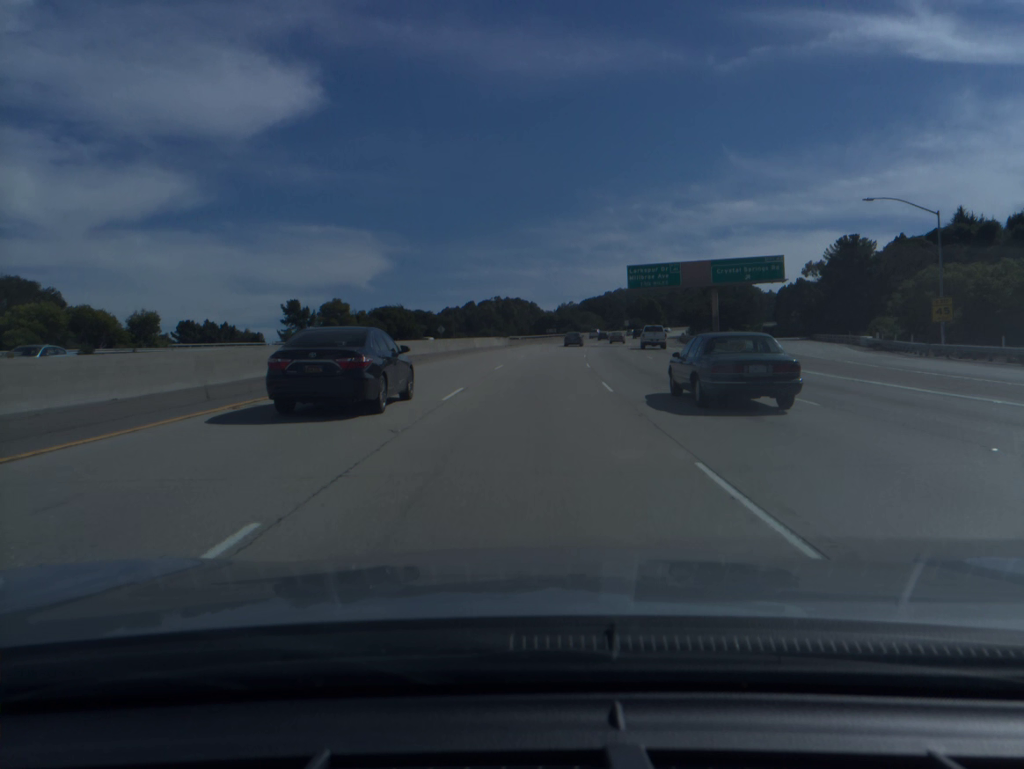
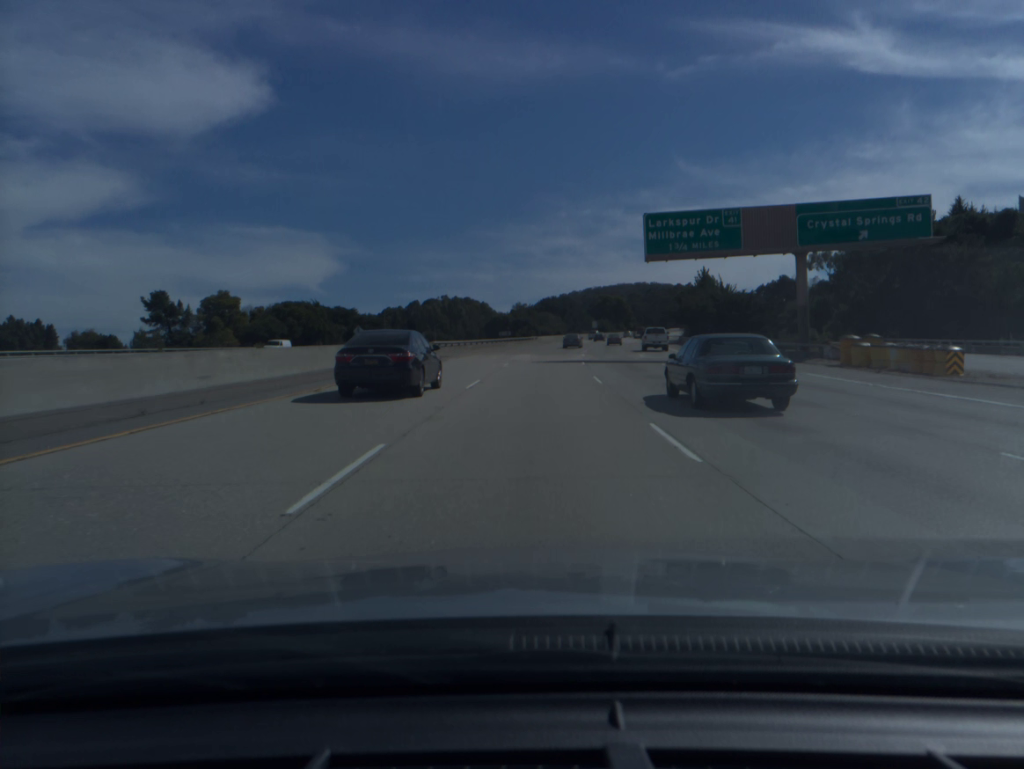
(+1.0, +38.5) m; +3°
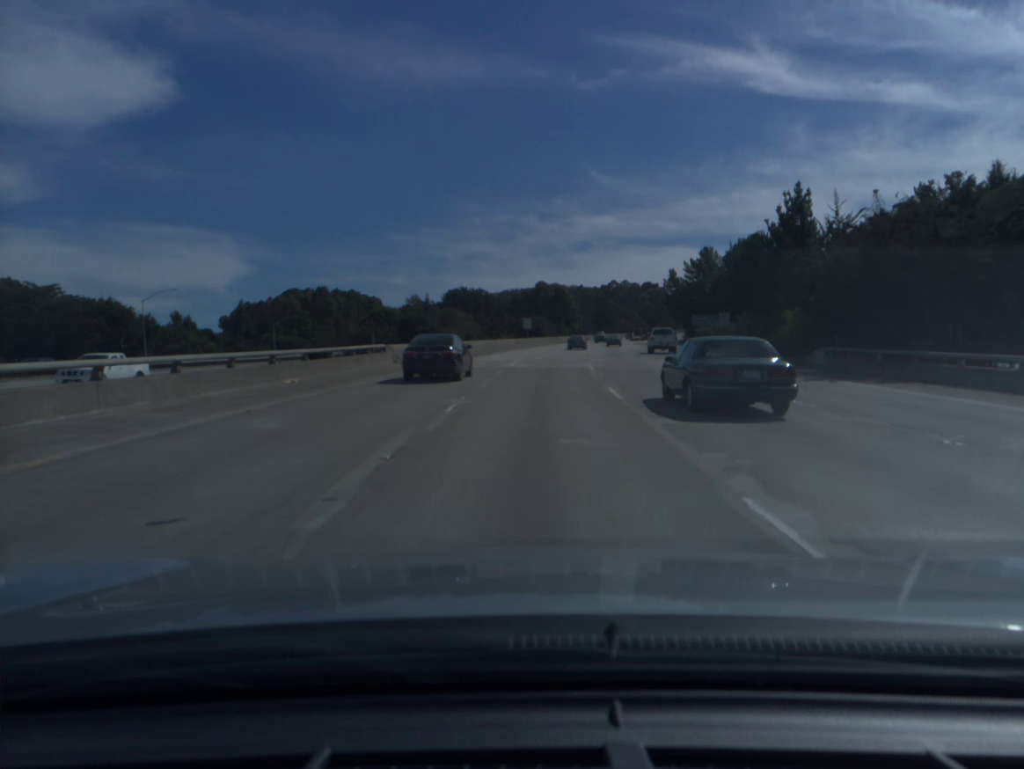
(+4.2, +77.0) m; +6°
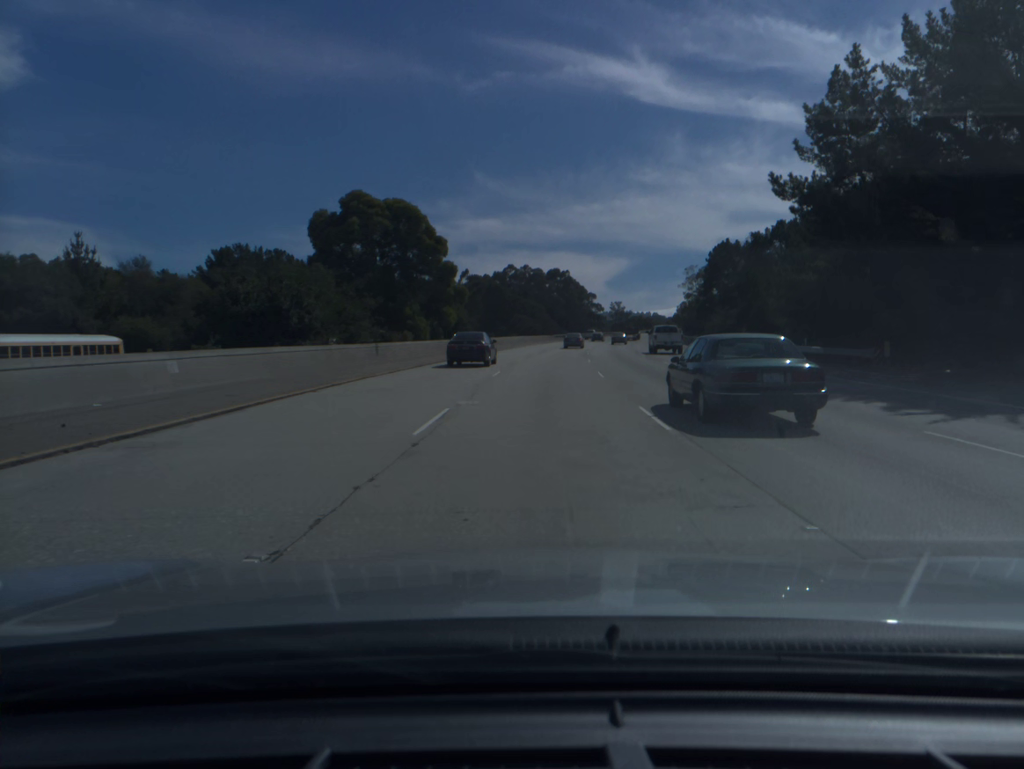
(+6.9, +96.9) m; +8°
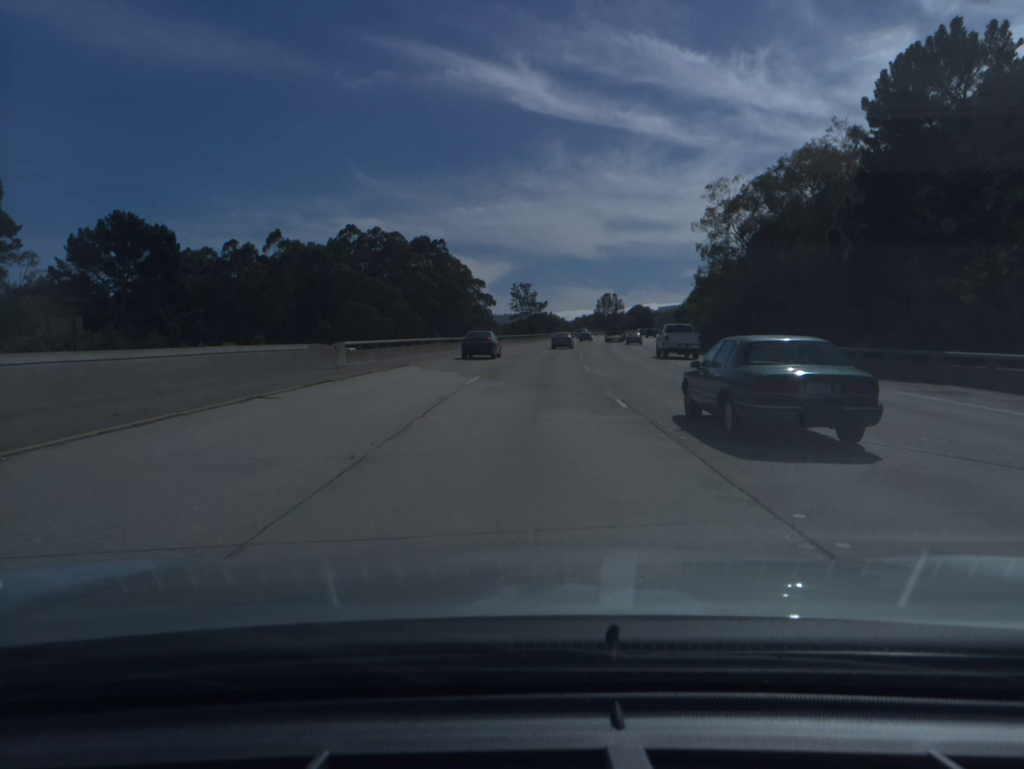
(+7.1, +96.9) m; +8°
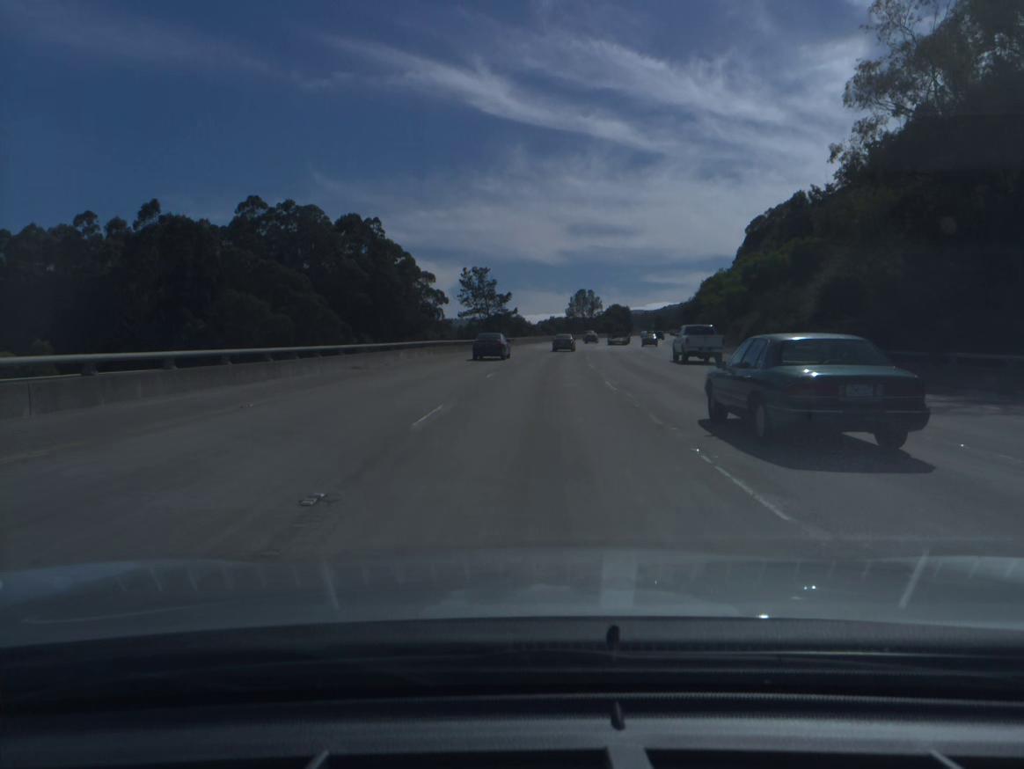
(+0.9, +38.7) m; +3°
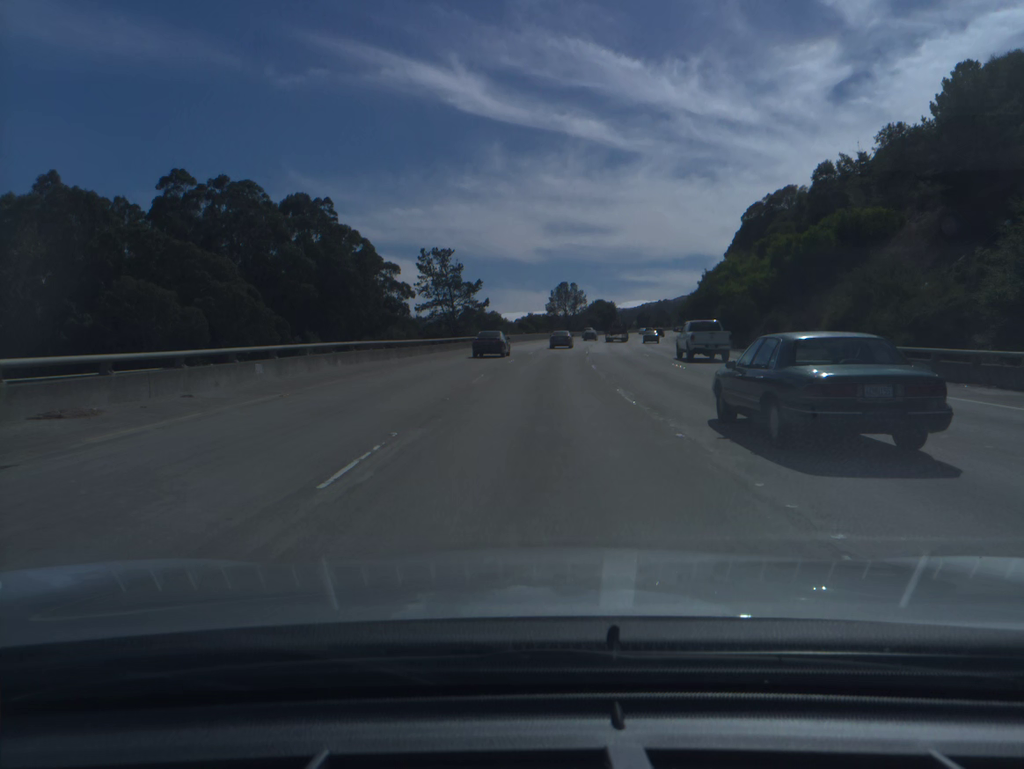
(+0.3, +19.3) m; +2°
